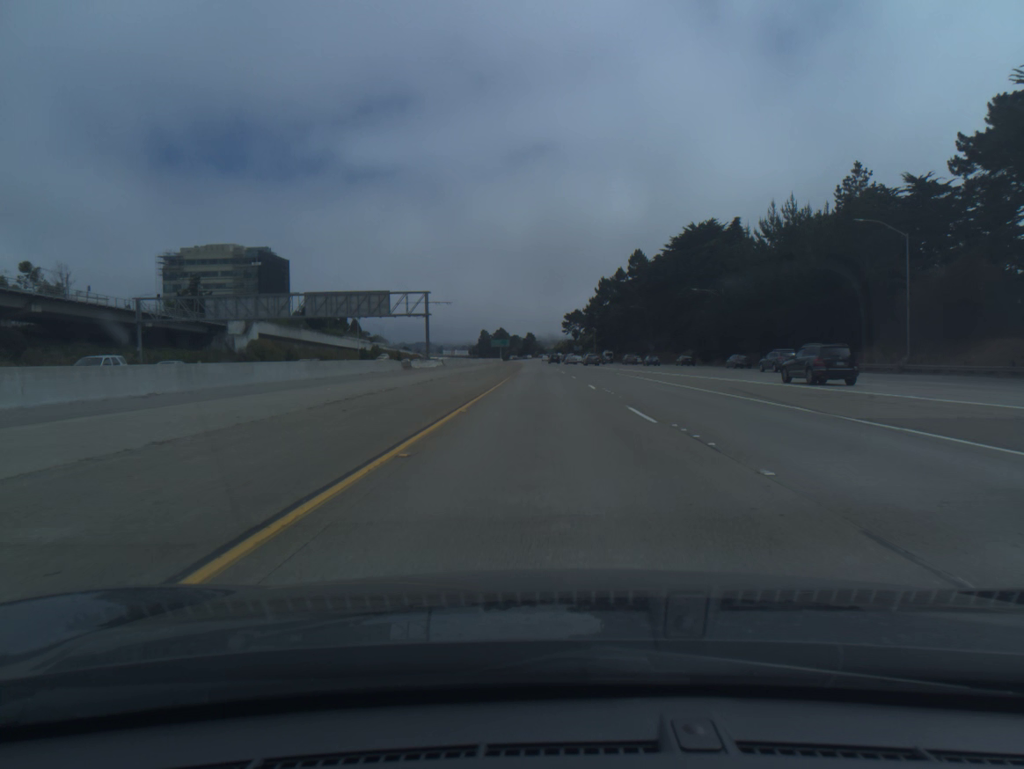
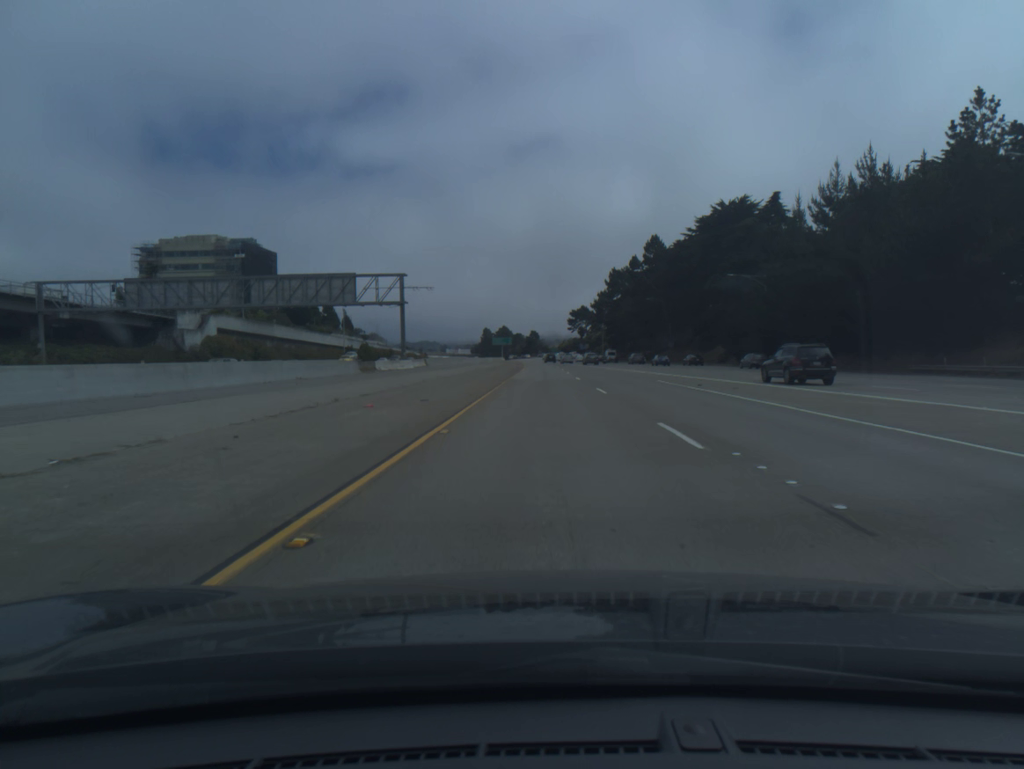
(-0.1, +18.7) m; 0°
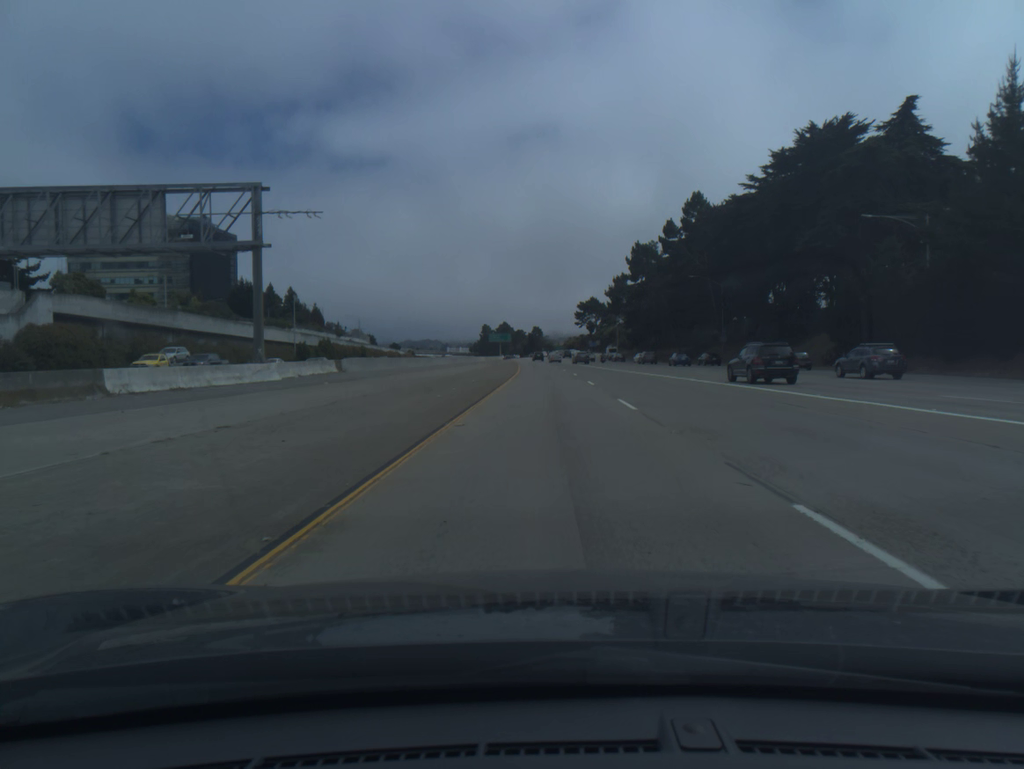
(-0.1, +37.3) m; 0°
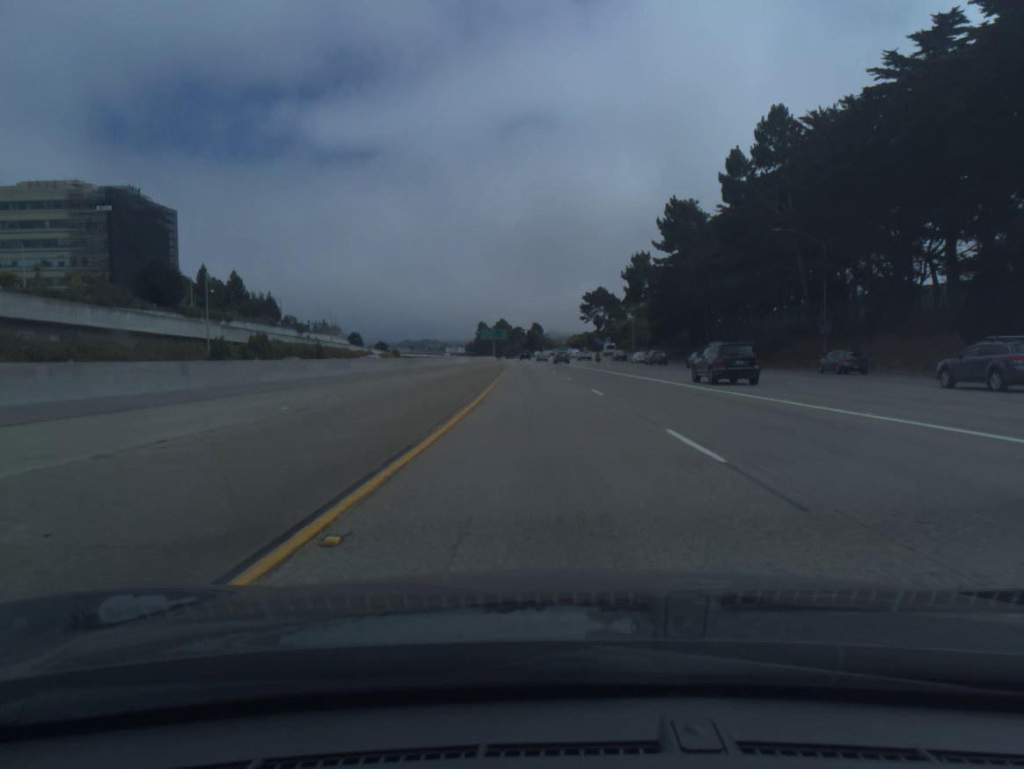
(0.0, +37.3) m; 0°
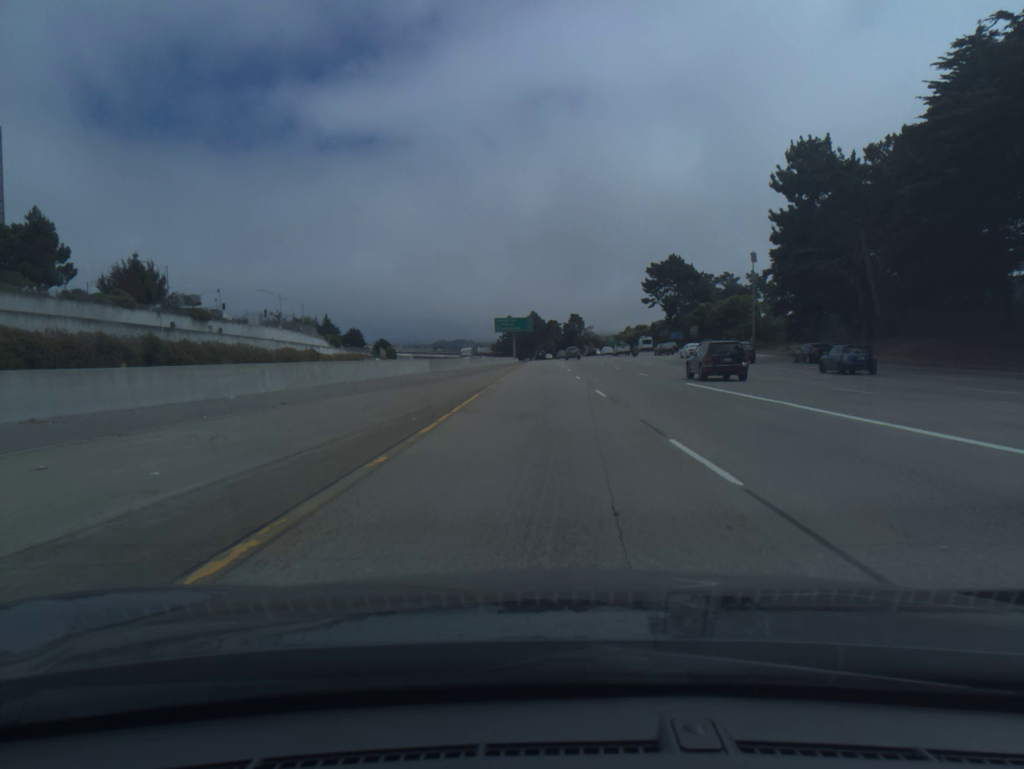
(-1.6, +74.6) m; -3°
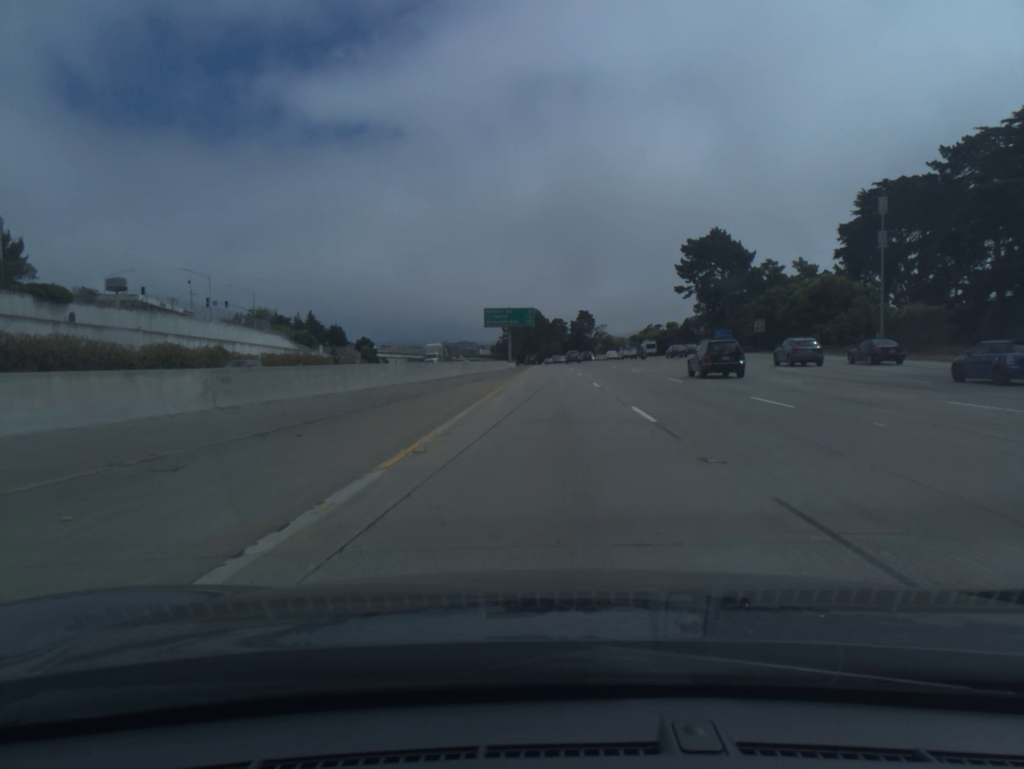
(-0.2, +37.3) m; 0°
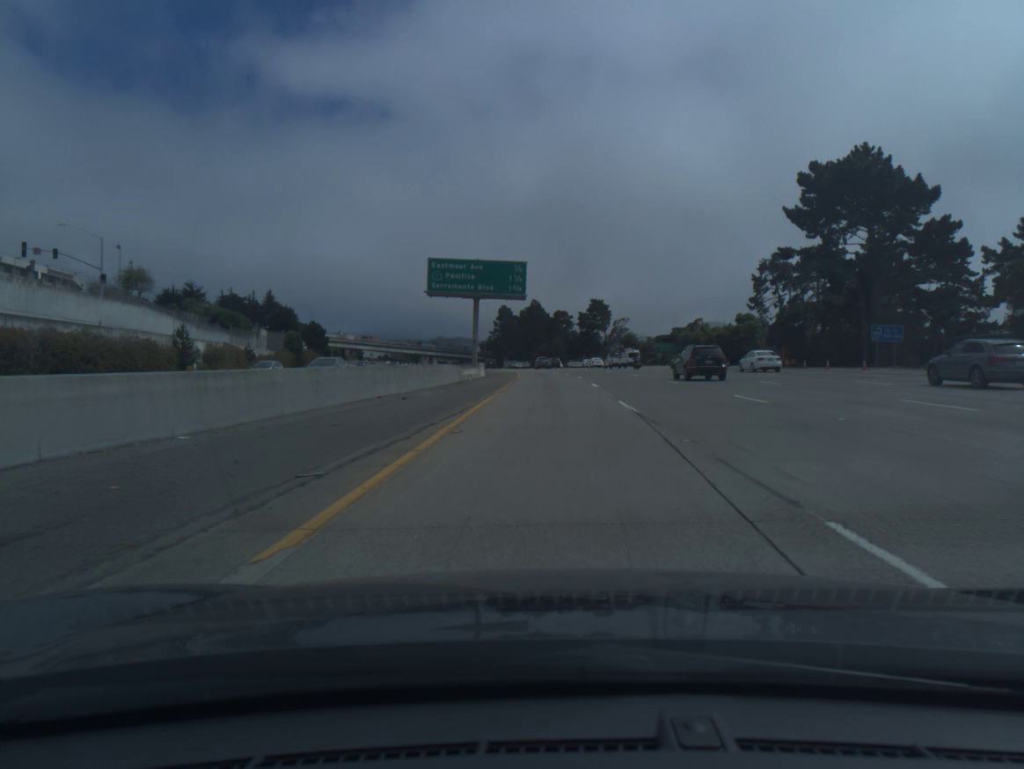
(+0.1, +55.9) m; 0°
